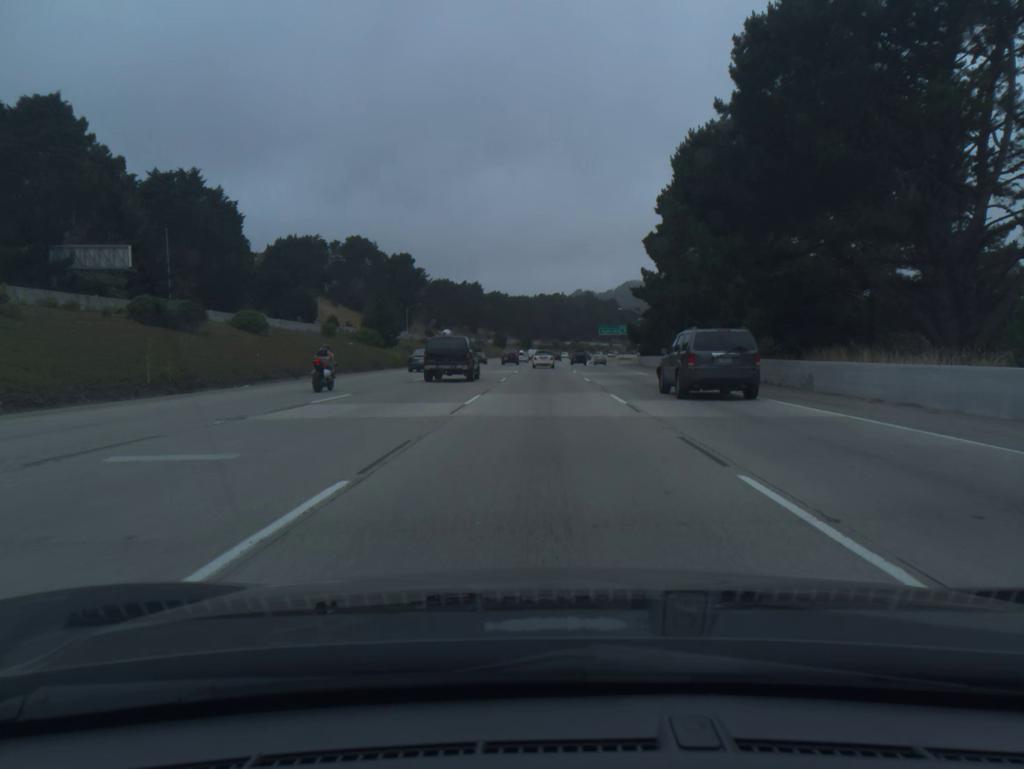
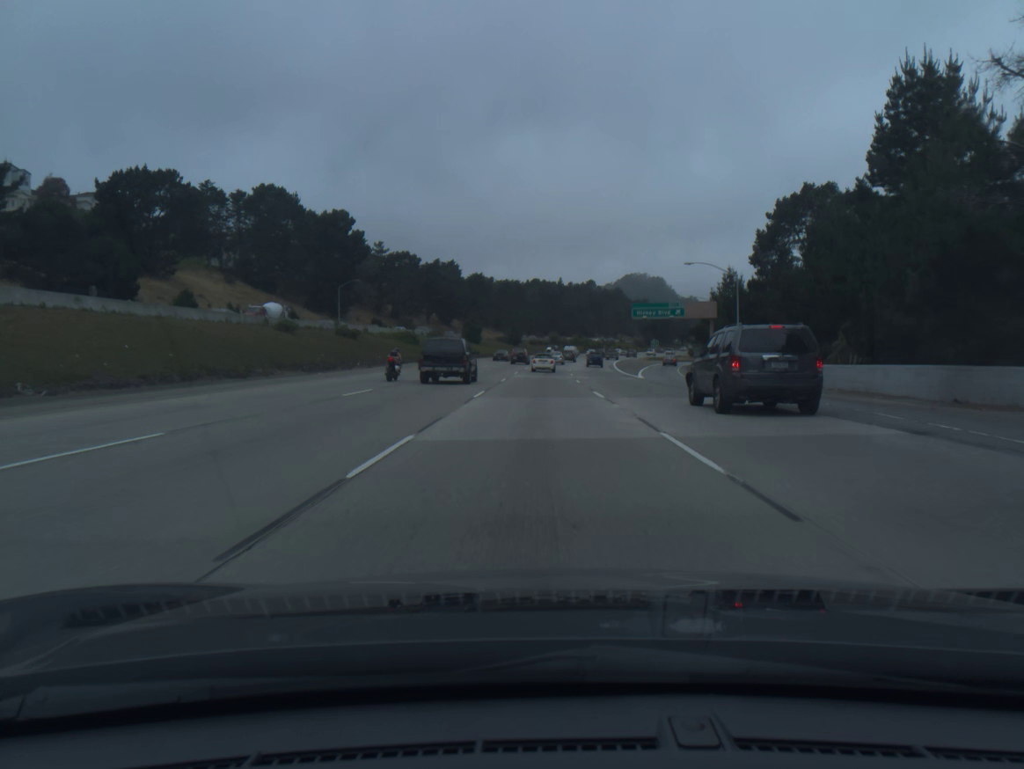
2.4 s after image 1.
(+0.3, +68.9) m; 0°
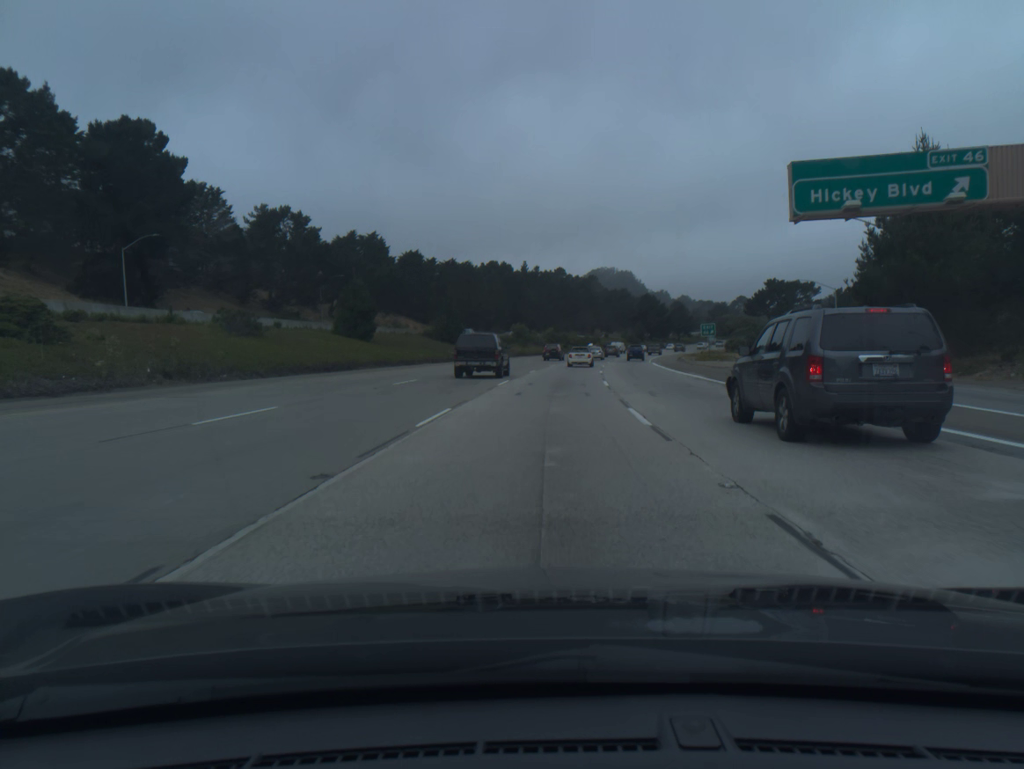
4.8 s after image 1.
(+0.8, +68.1) m; +2°
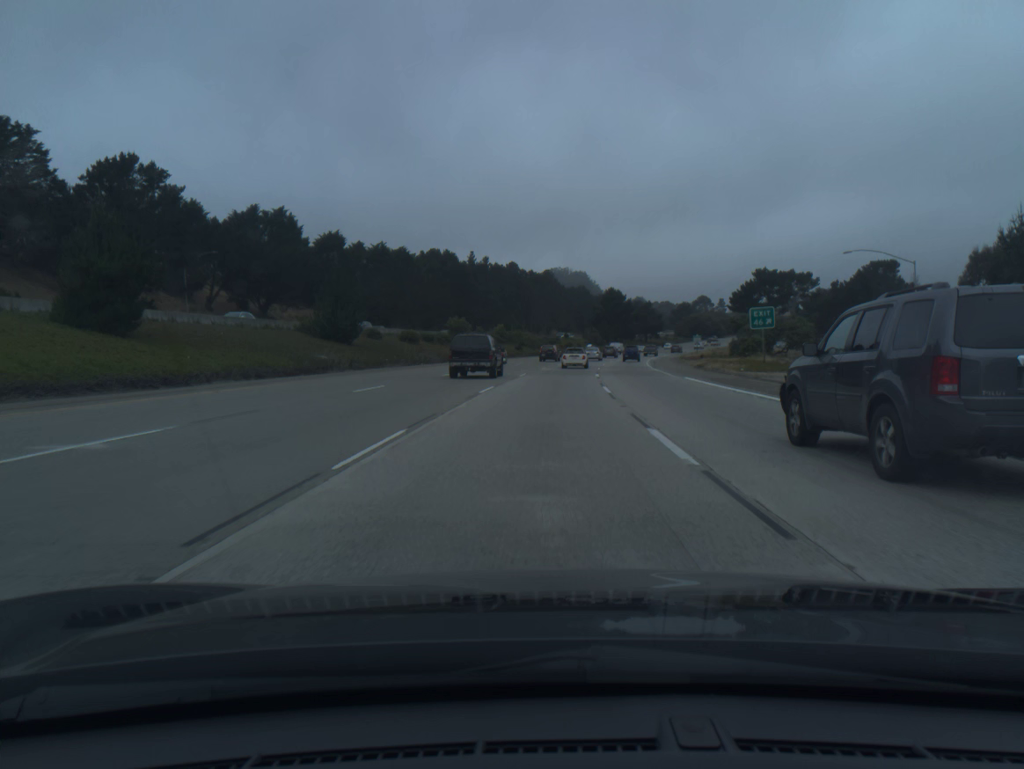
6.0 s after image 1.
(+0.9, +33.4) m; +3°
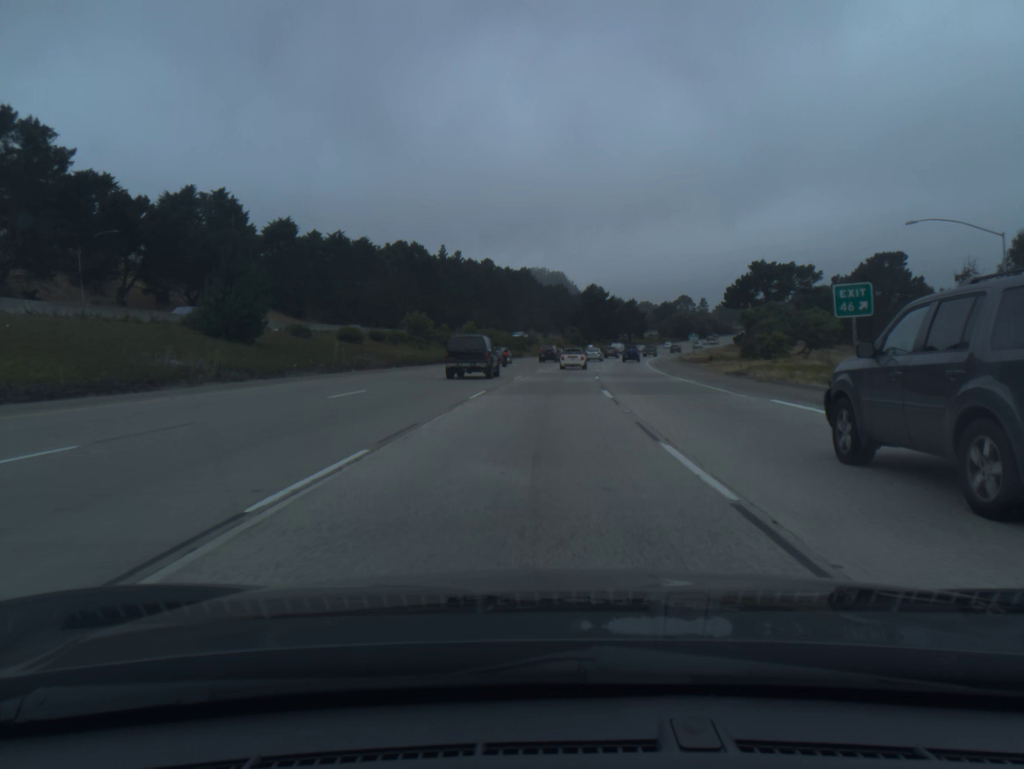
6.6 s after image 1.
(+0.3, +16.6) m; +2°
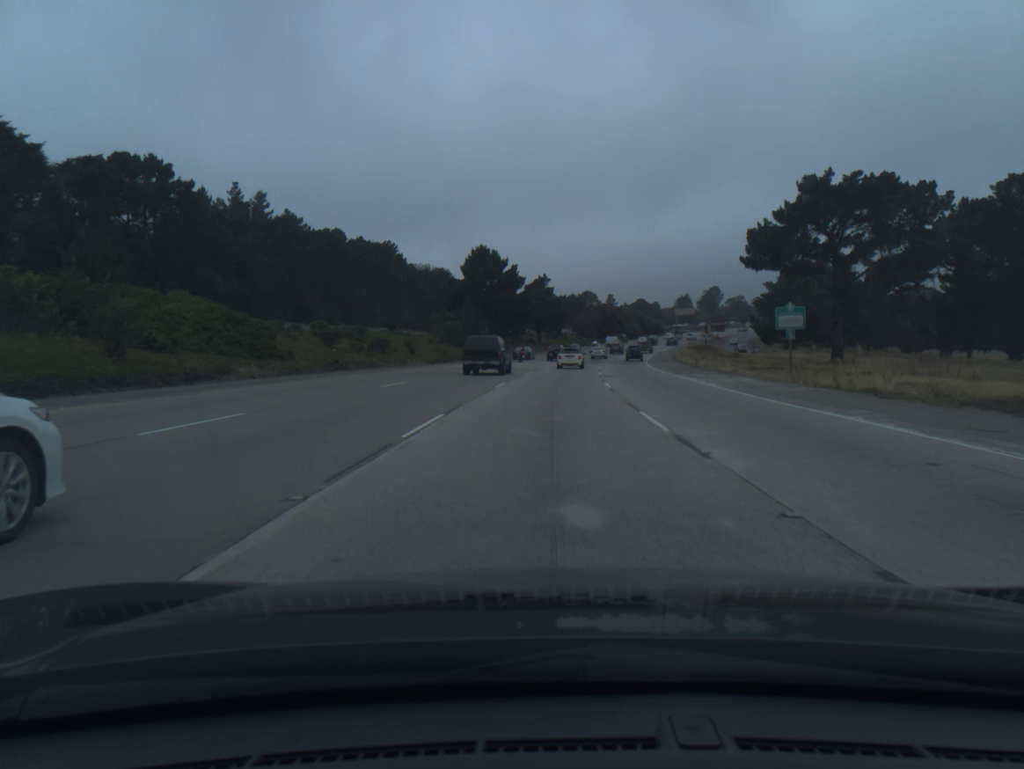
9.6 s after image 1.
(+5.2, +82.0) m; +8°
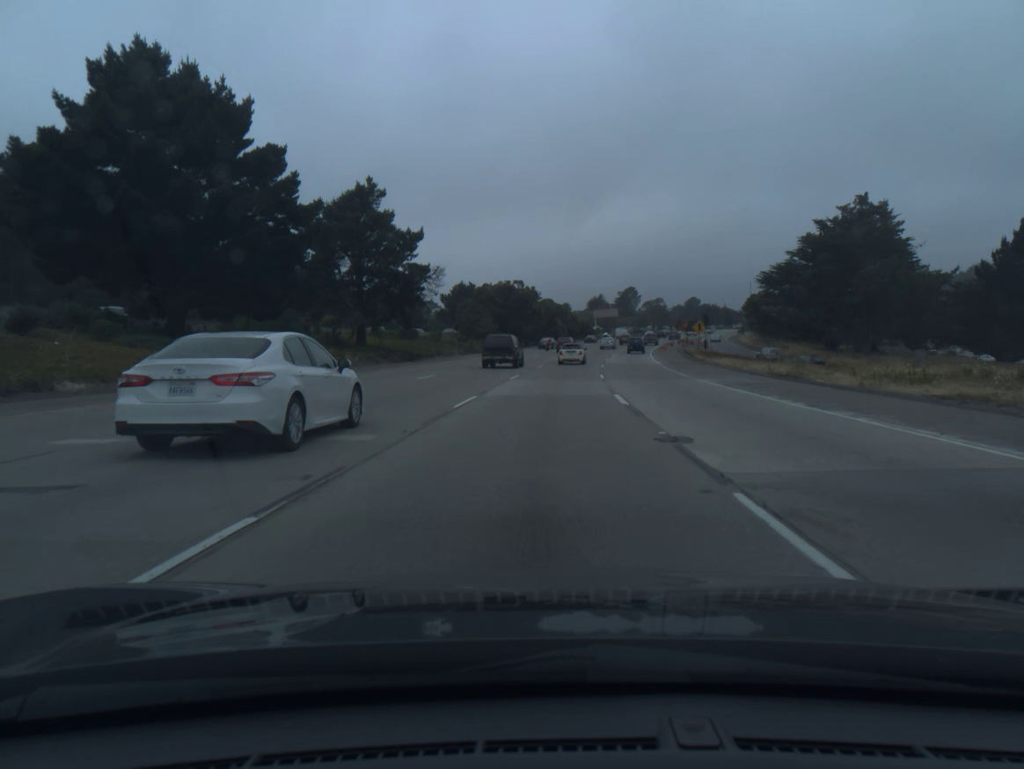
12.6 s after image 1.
(+5.4, +81.0) m; +7°
